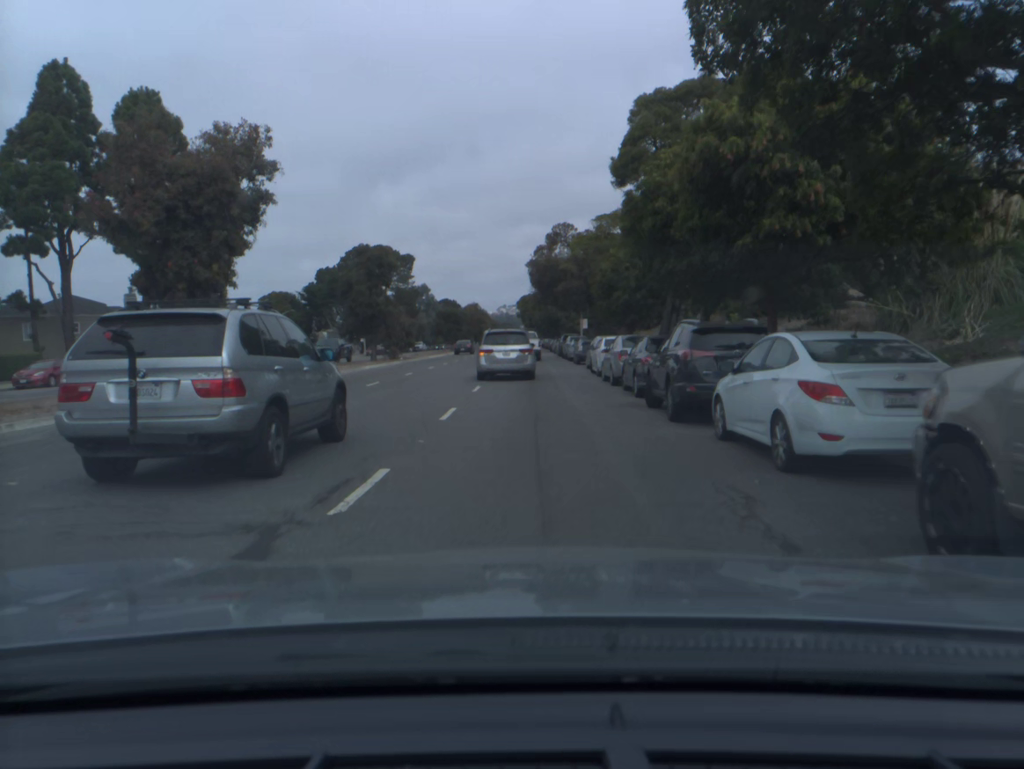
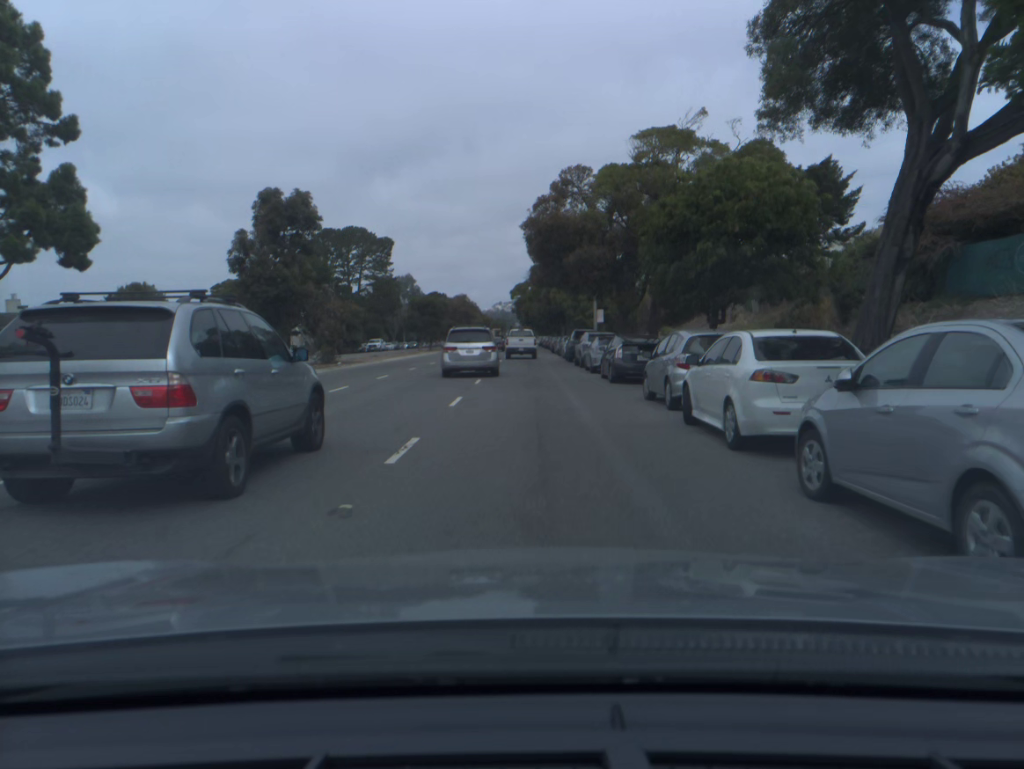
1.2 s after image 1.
(0.0, +19.1) m; 0°
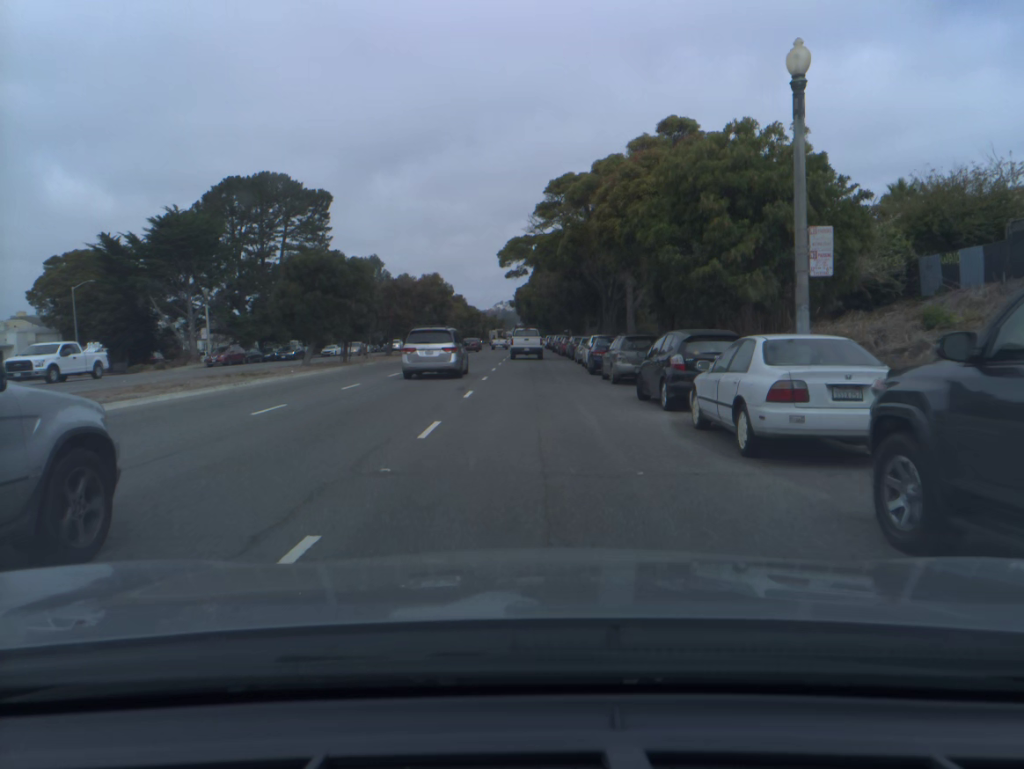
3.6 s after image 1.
(0.0, +42.0) m; 0°
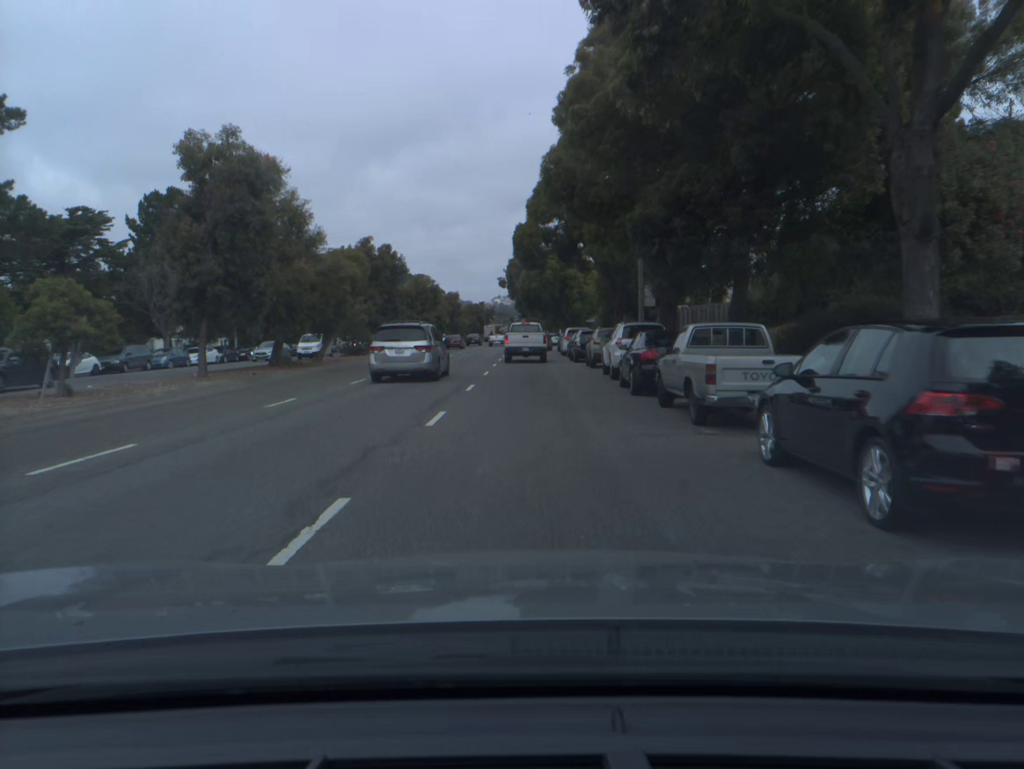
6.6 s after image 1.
(+0.2, +58.1) m; 0°
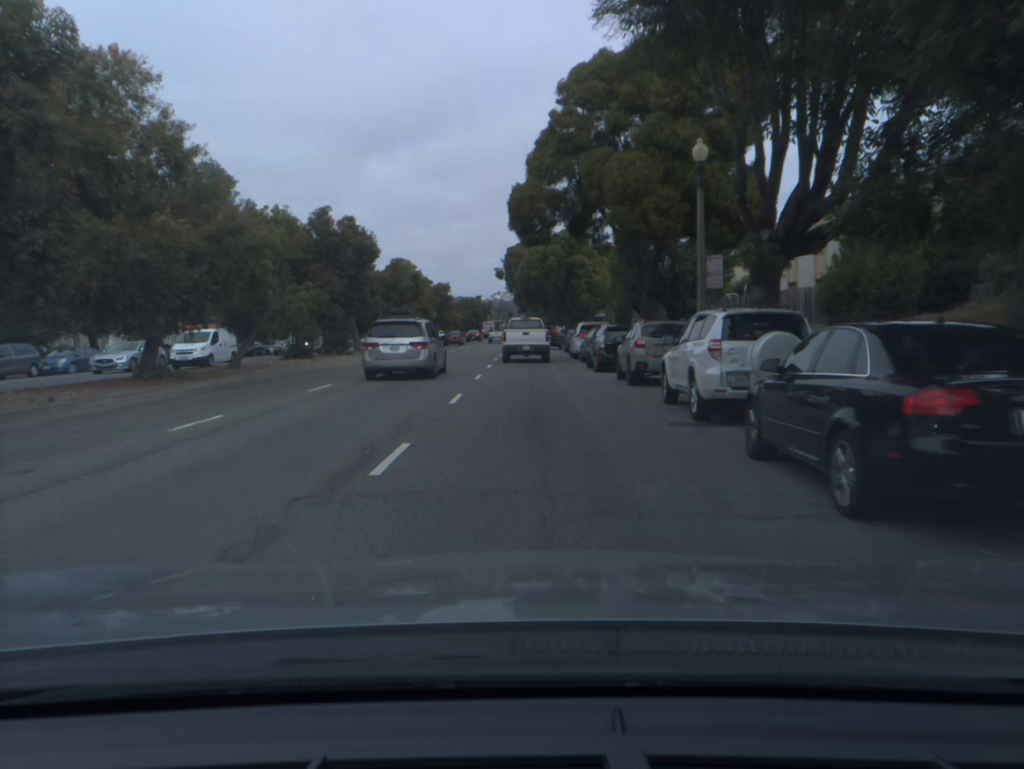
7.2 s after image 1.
(0.0, +11.7) m; 0°
